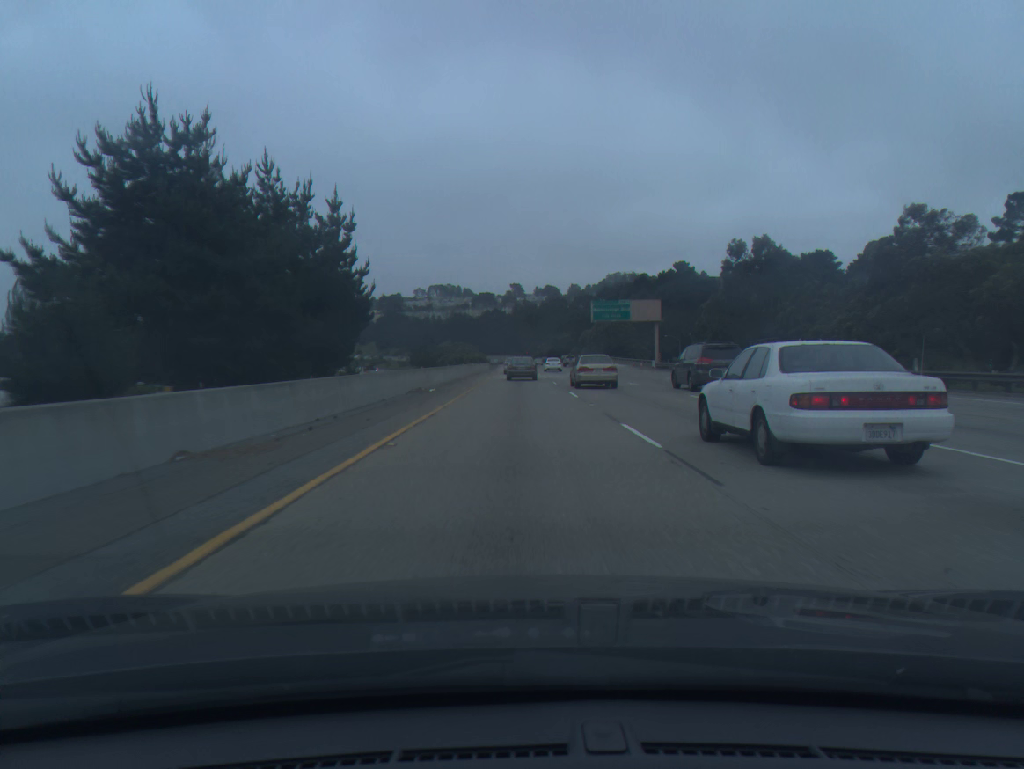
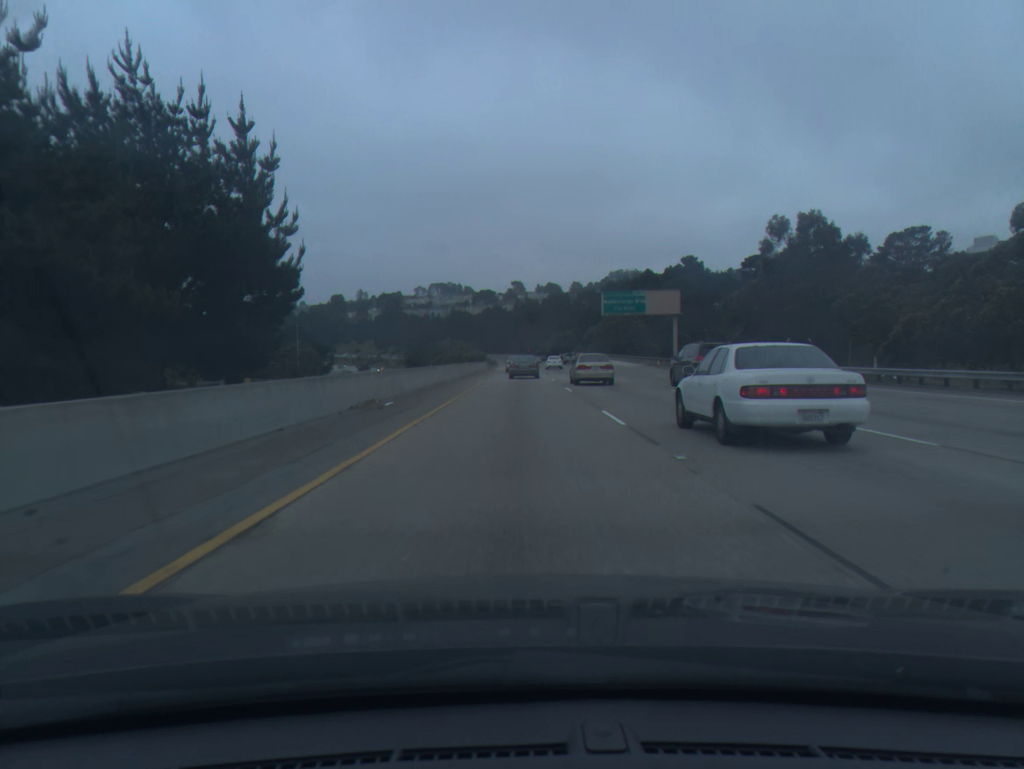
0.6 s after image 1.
(0.0, +11.4) m; 0°
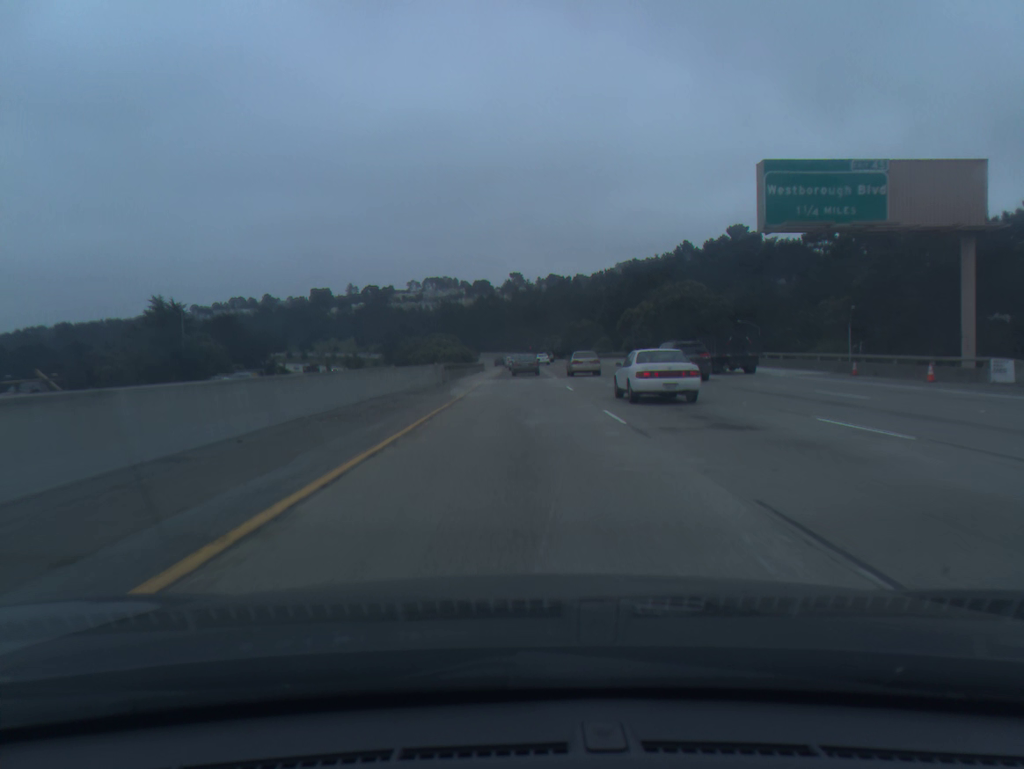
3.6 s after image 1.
(-0.1, +58.0) m; 0°
